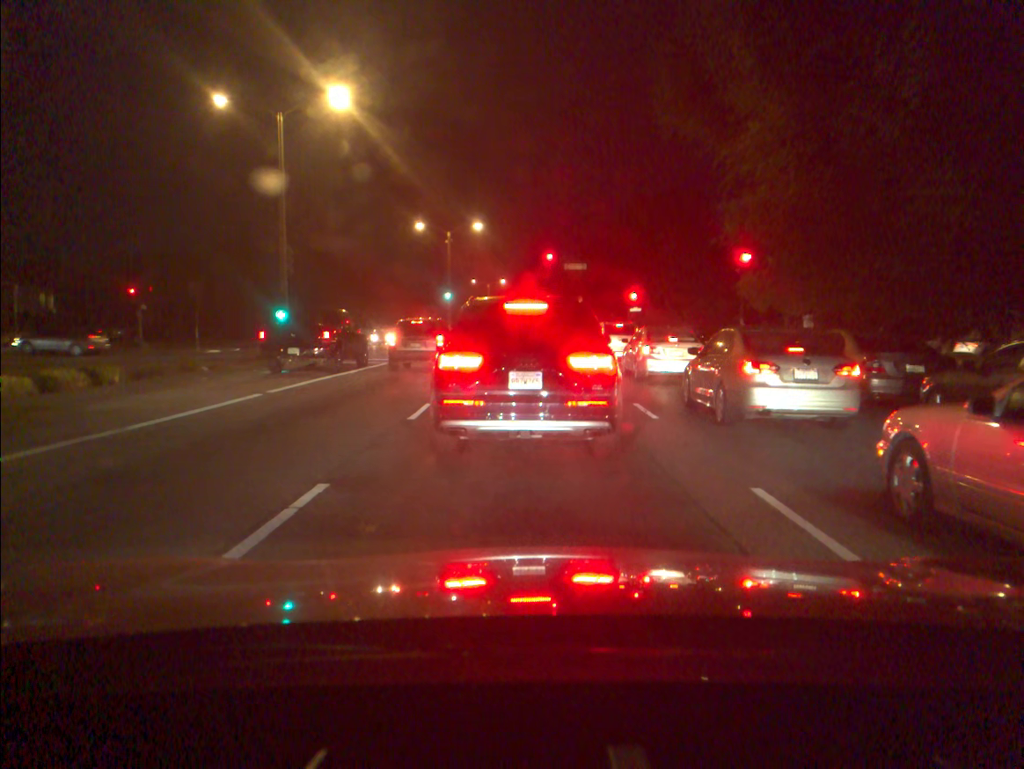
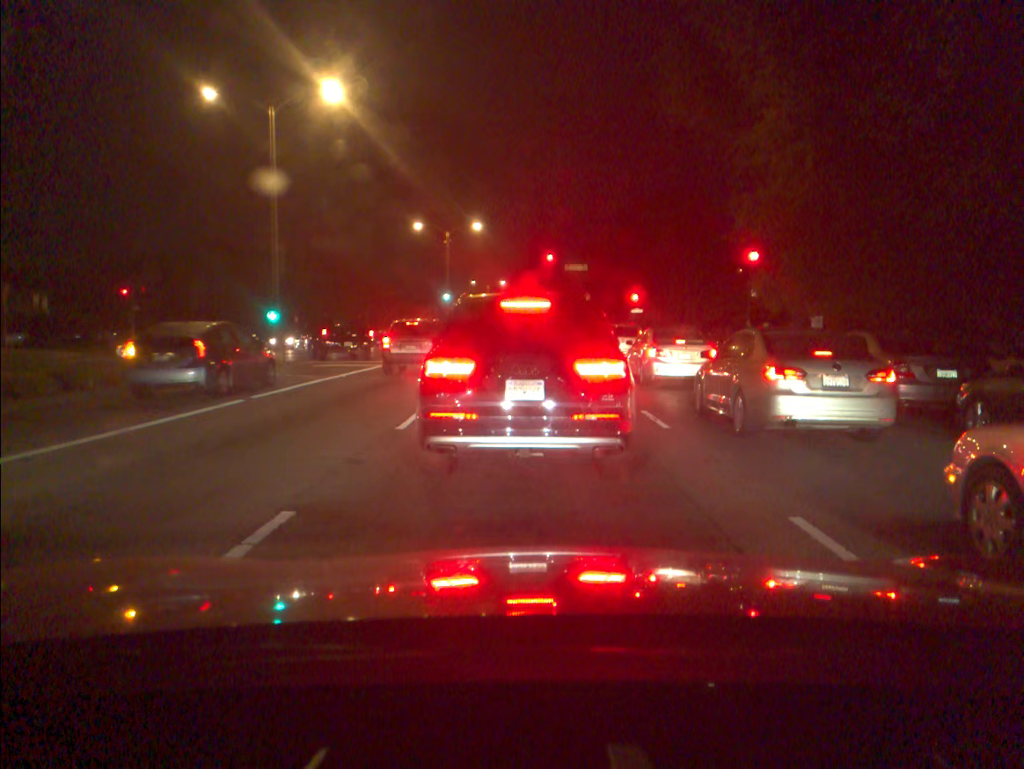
(0.0, +1.0) m; 0°
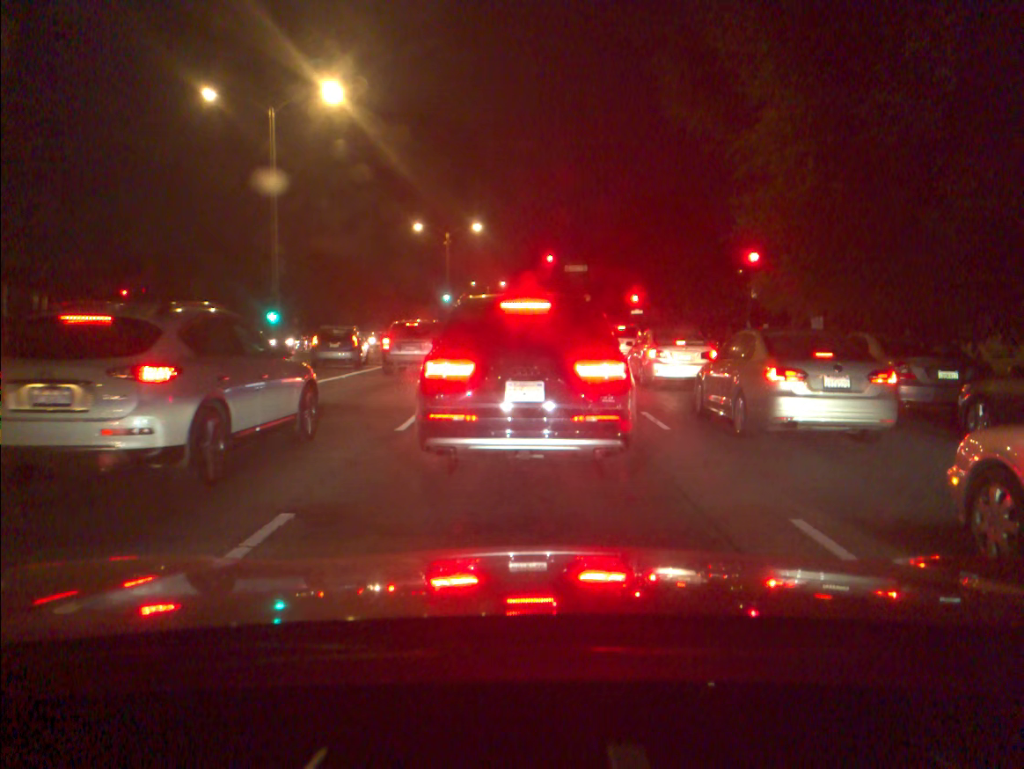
(0.0, +0.1) m; 0°
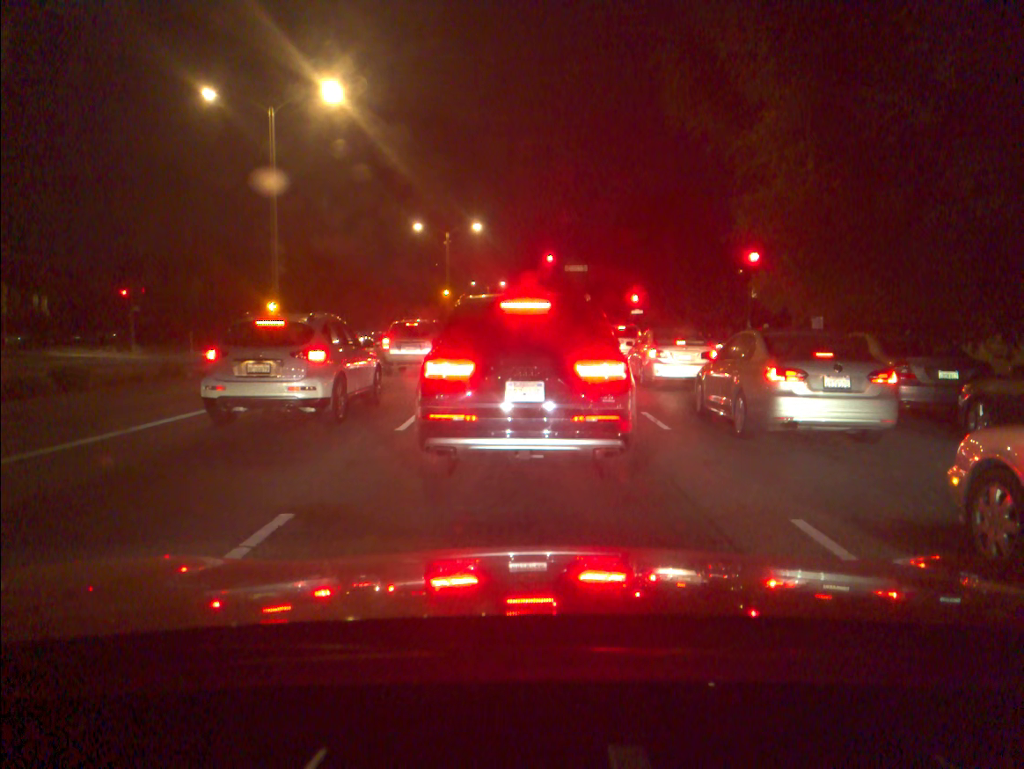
(0.0, 0.0) m; 0°
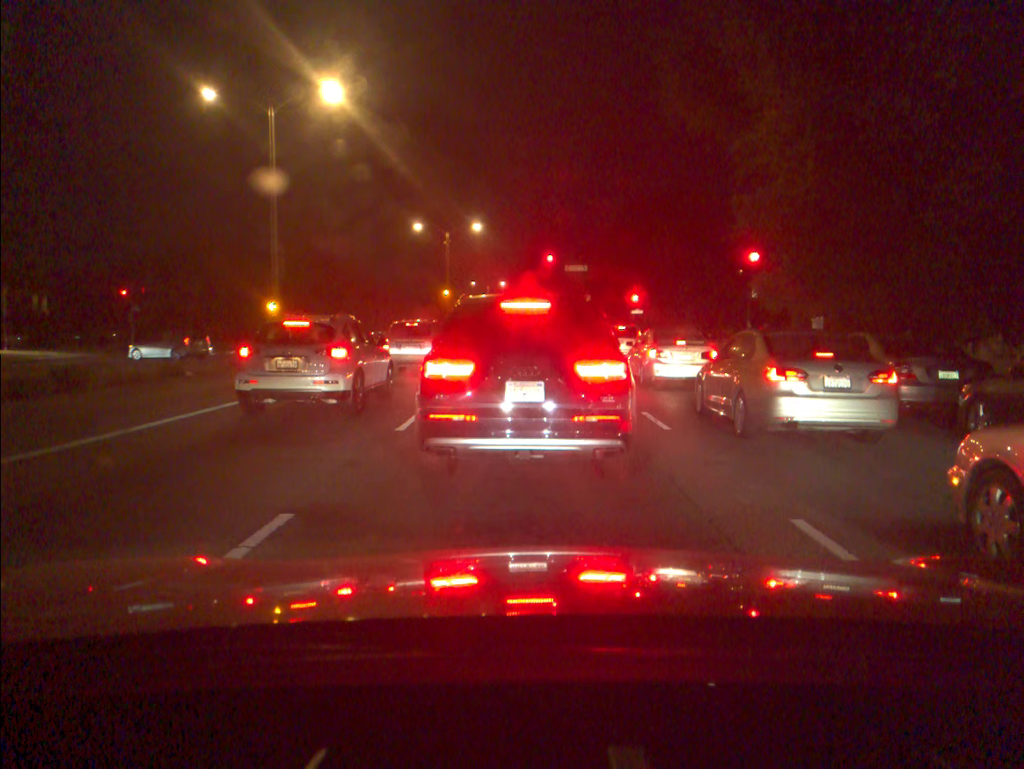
(0.0, 0.0) m; 0°
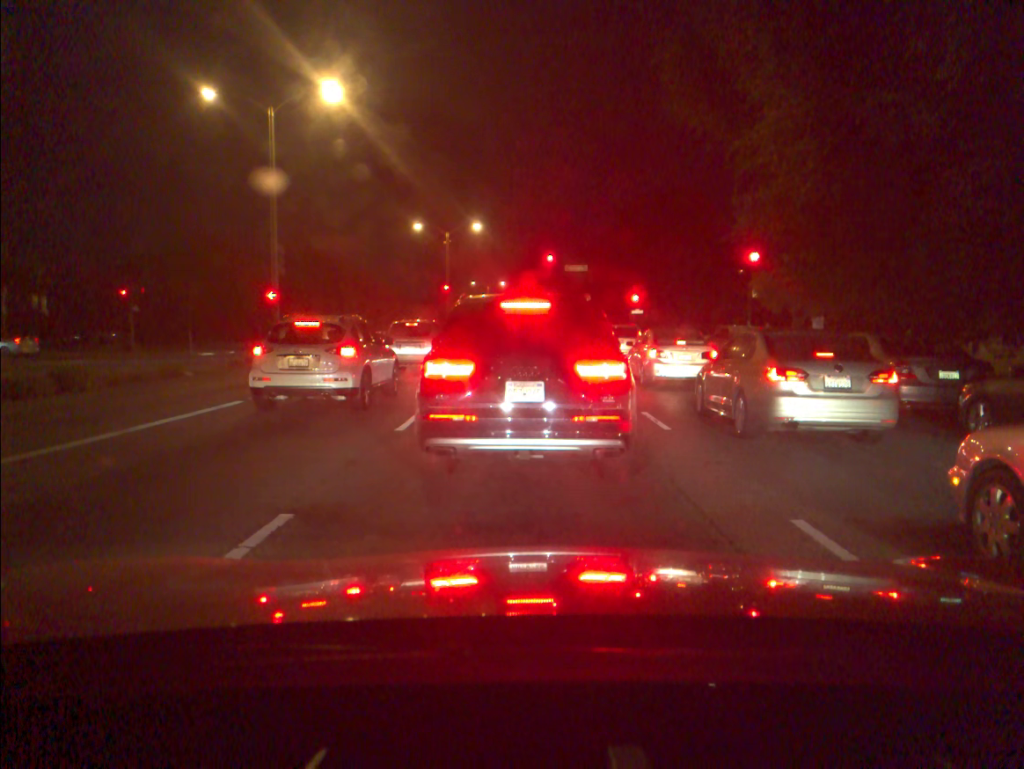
(0.0, 0.0) m; 0°
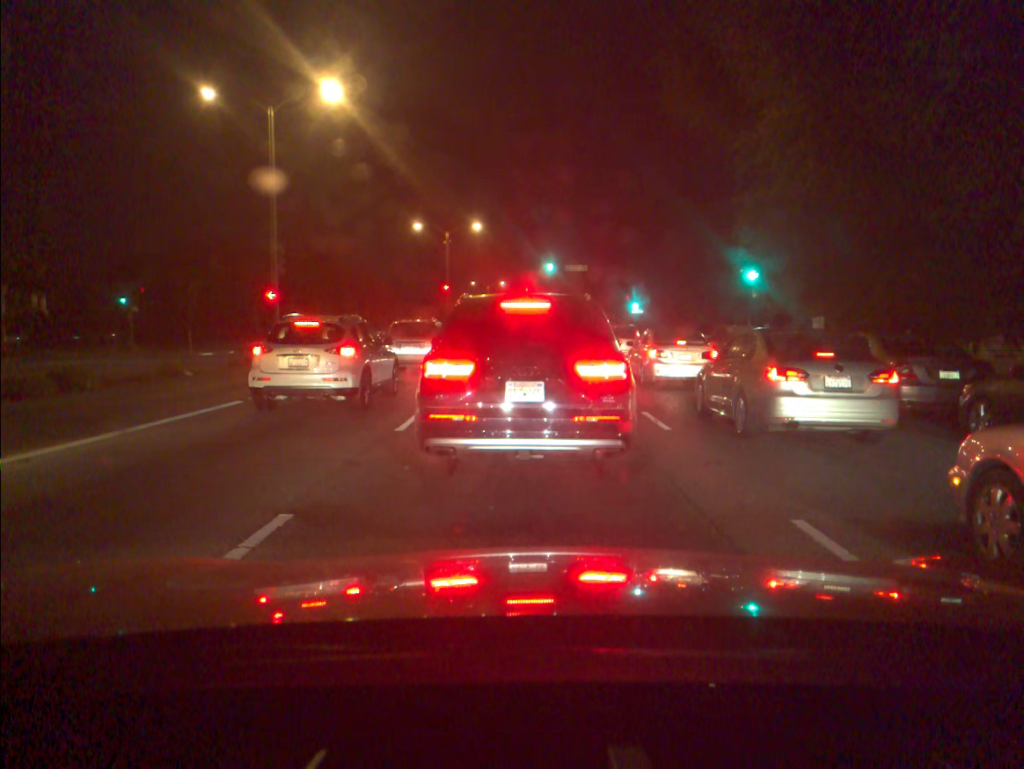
(0.0, 0.0) m; 0°
